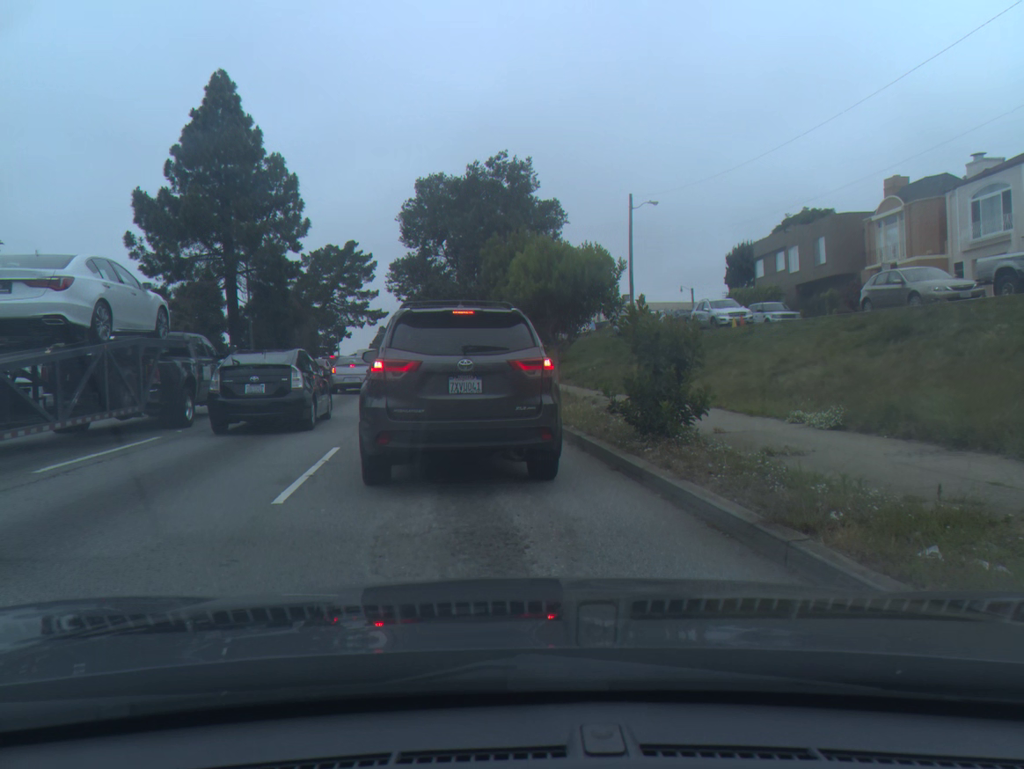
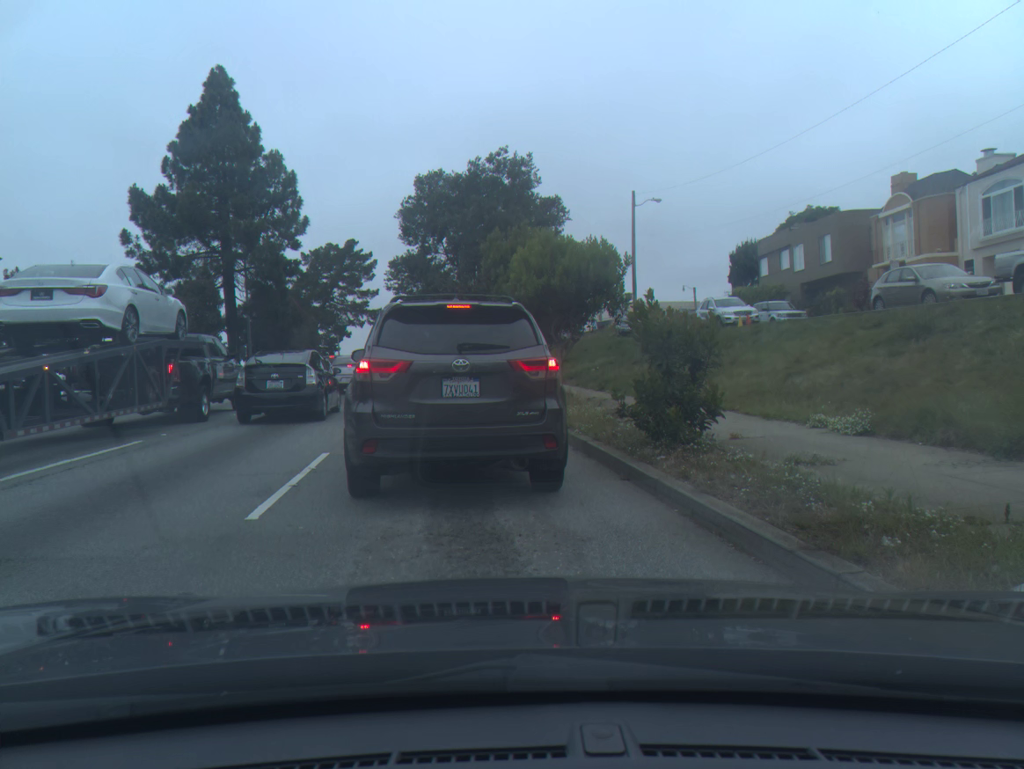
(0.0, +0.7) m; 0°
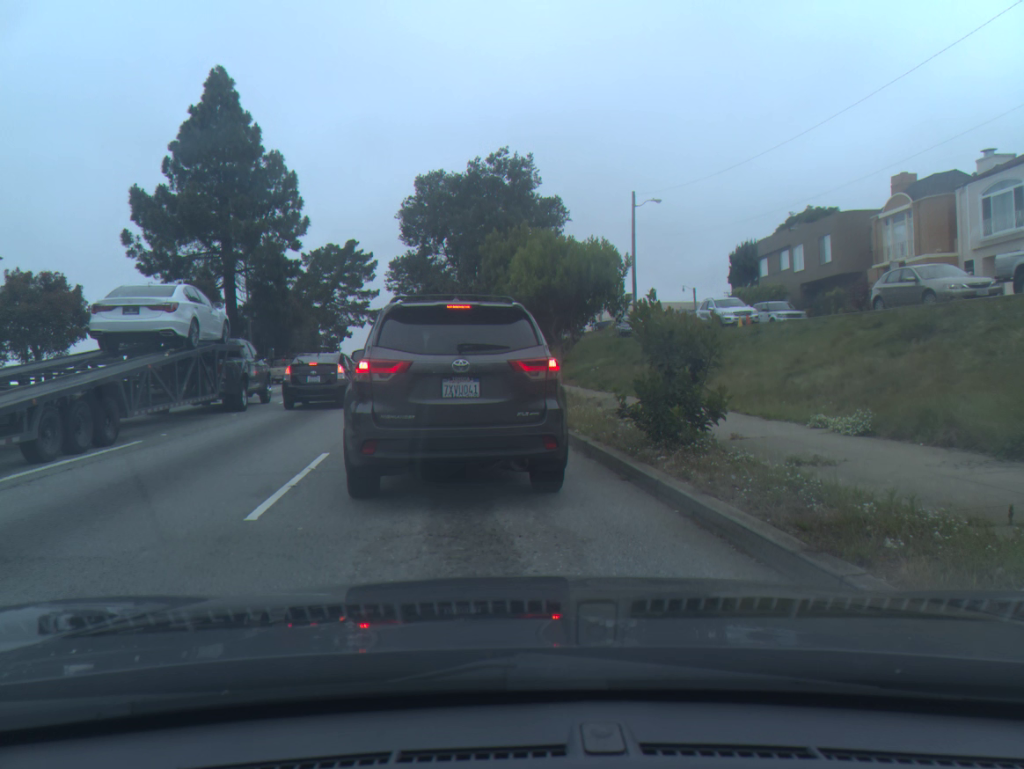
(0.0, 0.0) m; 0°
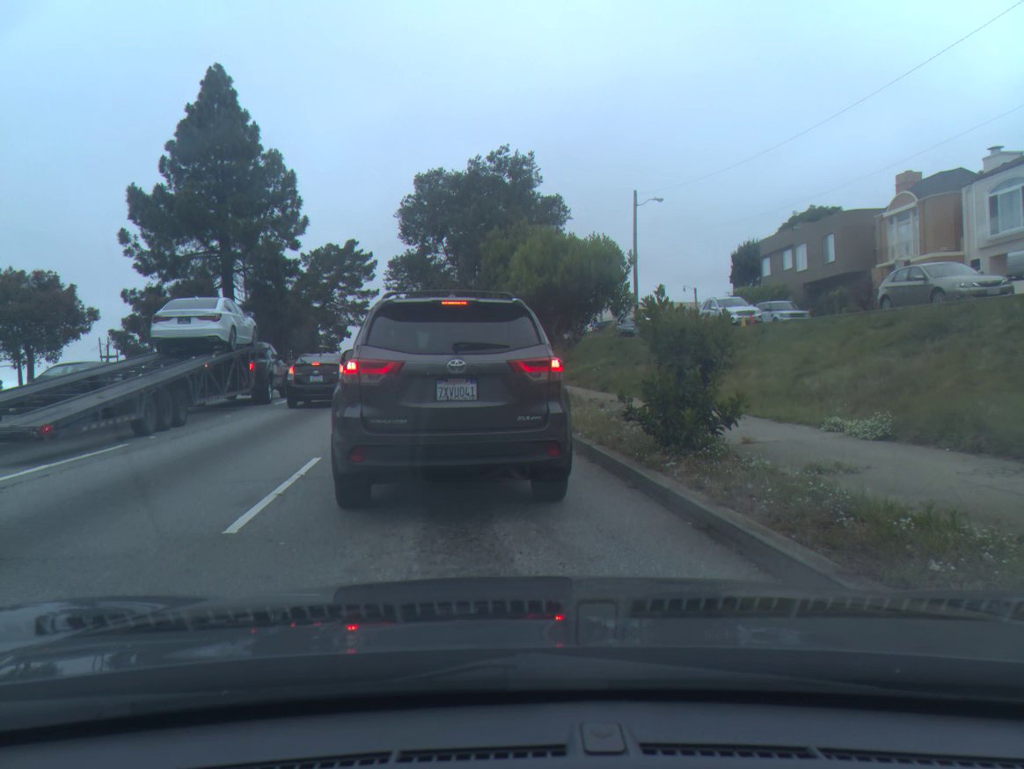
(0.0, +0.3) m; 0°
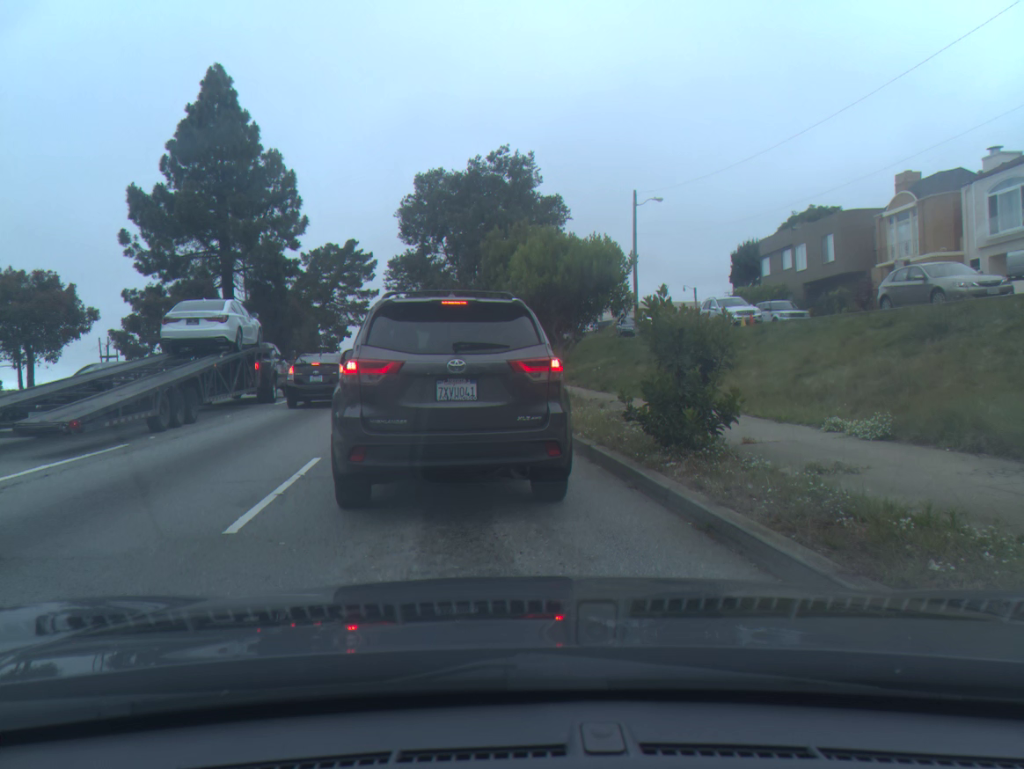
(0.0, 0.0) m; 0°
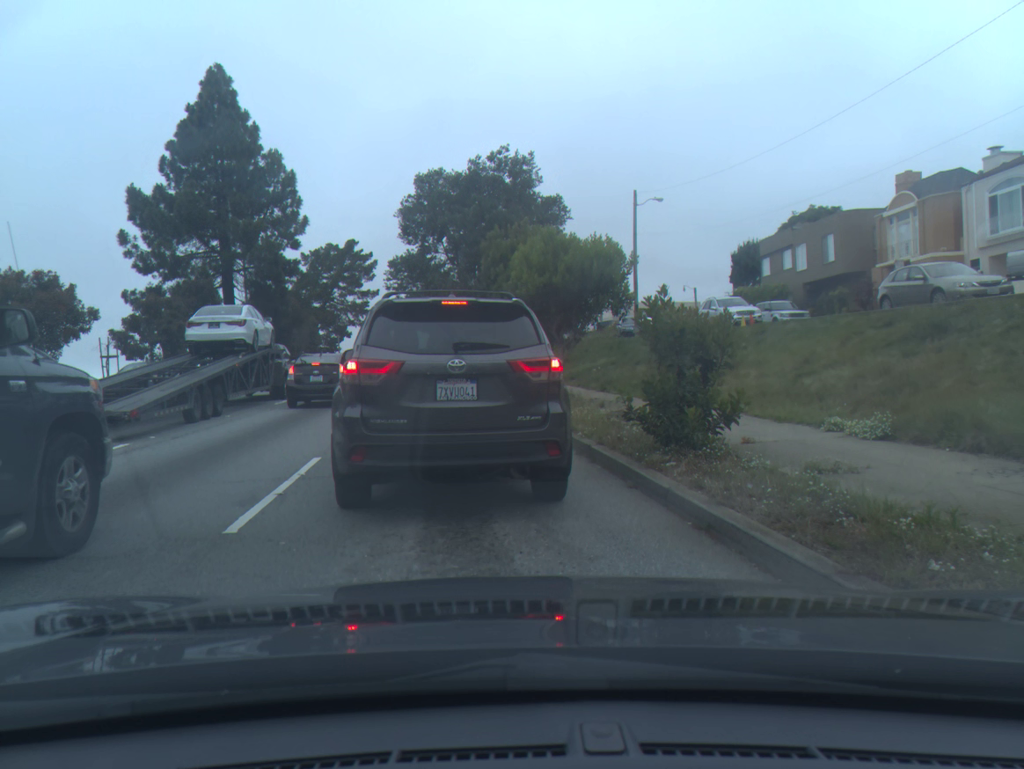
(0.0, 0.0) m; 0°
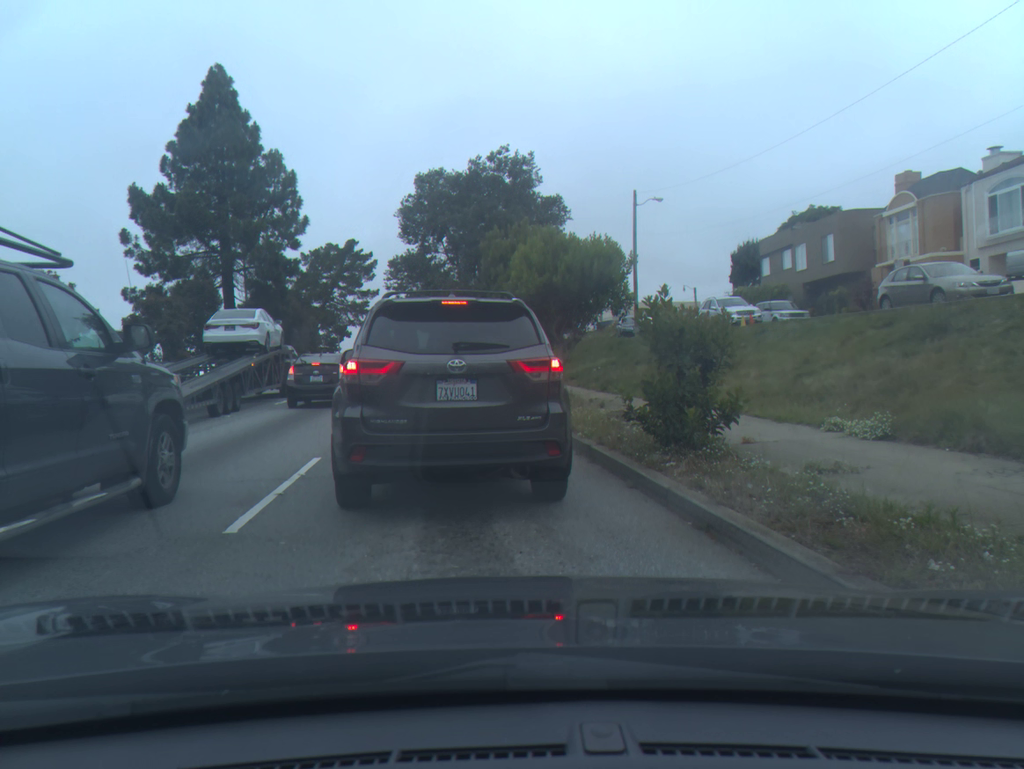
(0.0, 0.0) m; 0°
